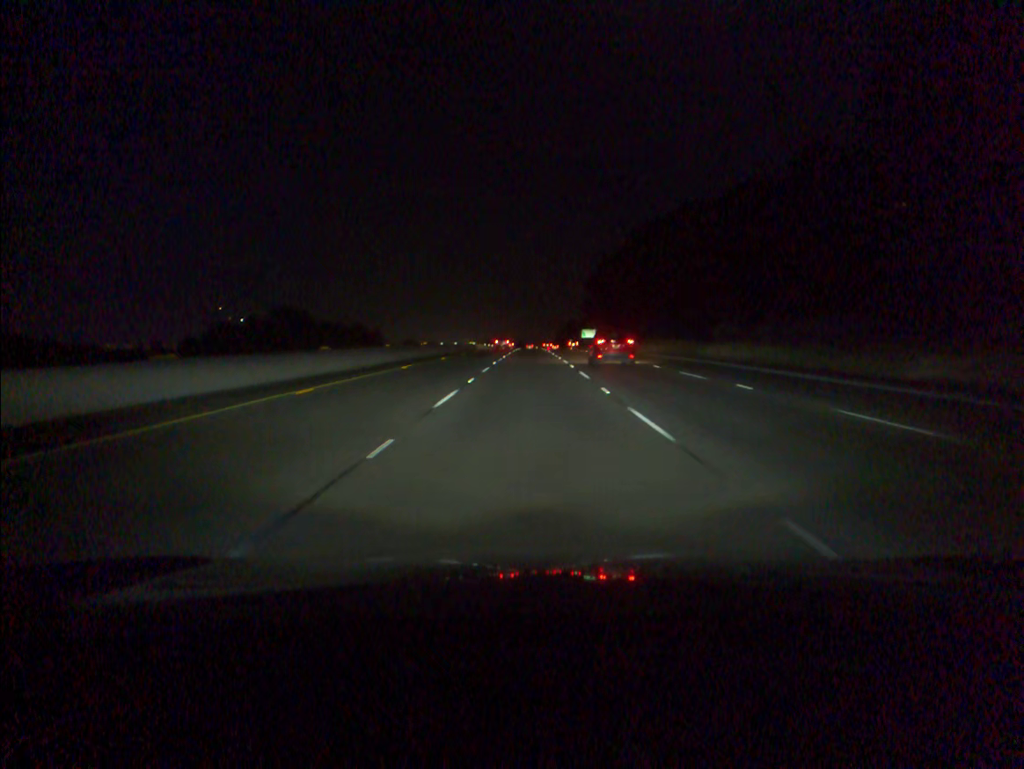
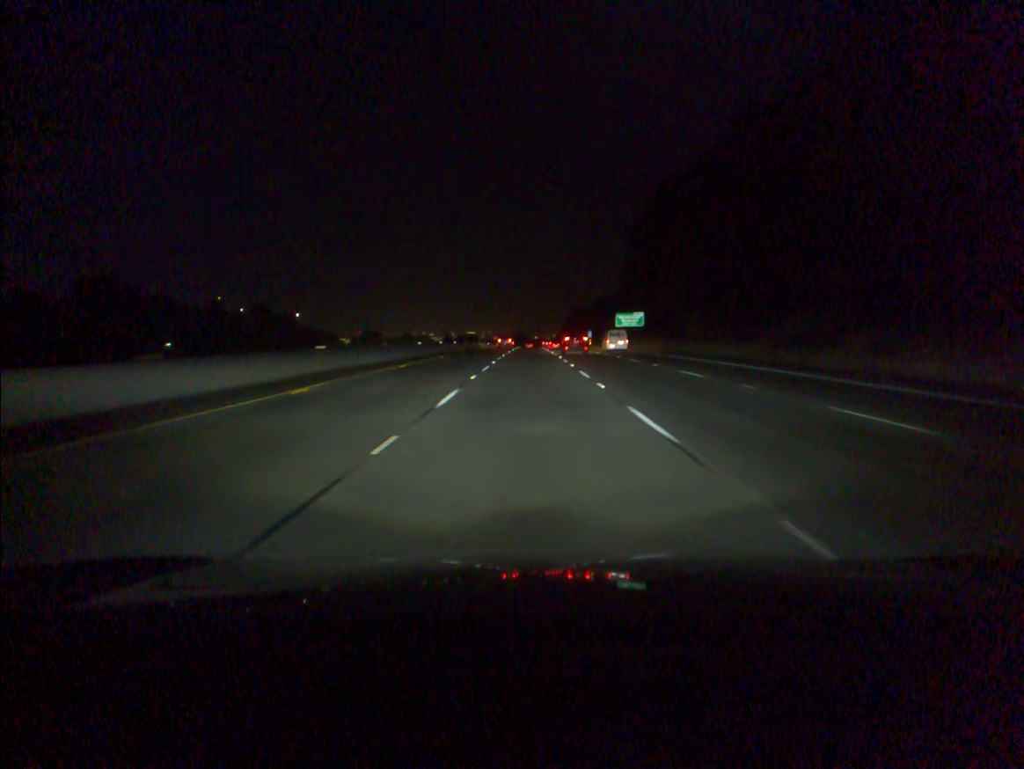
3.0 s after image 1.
(+0.1, +88.1) m; 0°
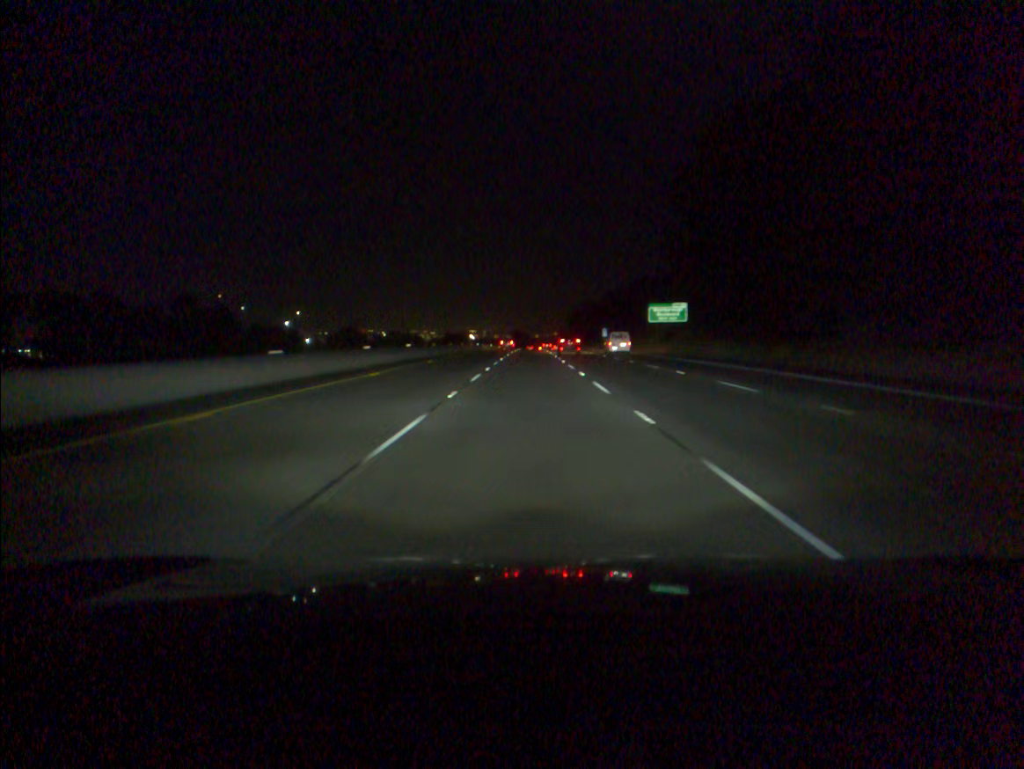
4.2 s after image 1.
(0.0, +35.2) m; 0°
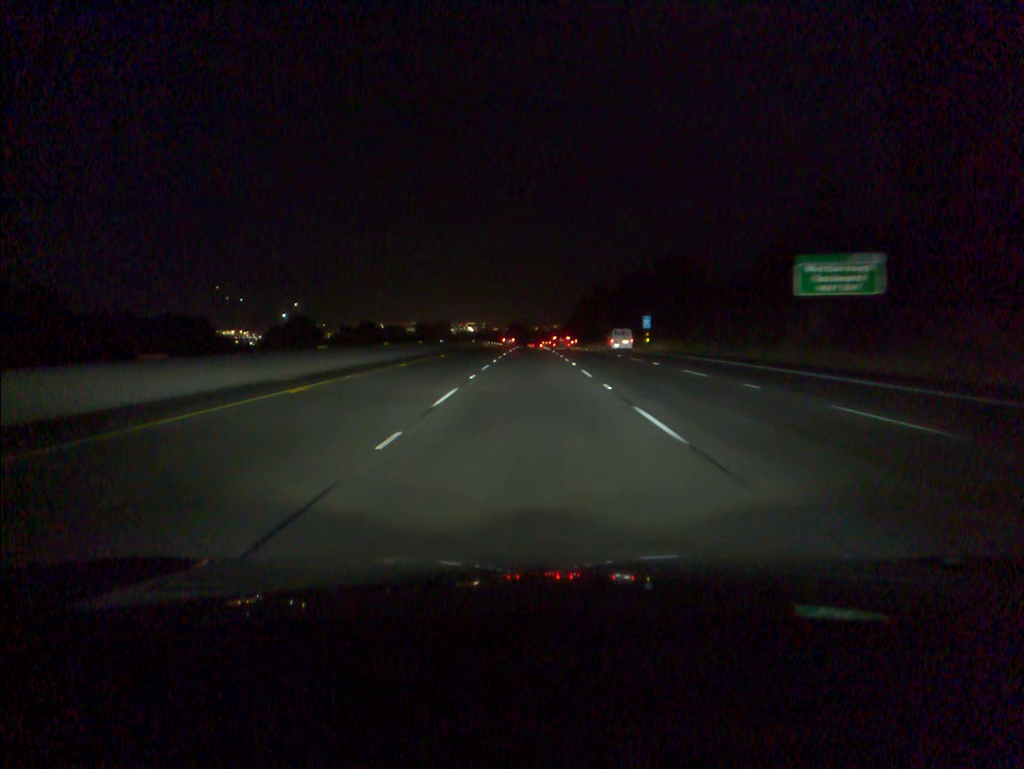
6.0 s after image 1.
(0.0, +52.7) m; 0°
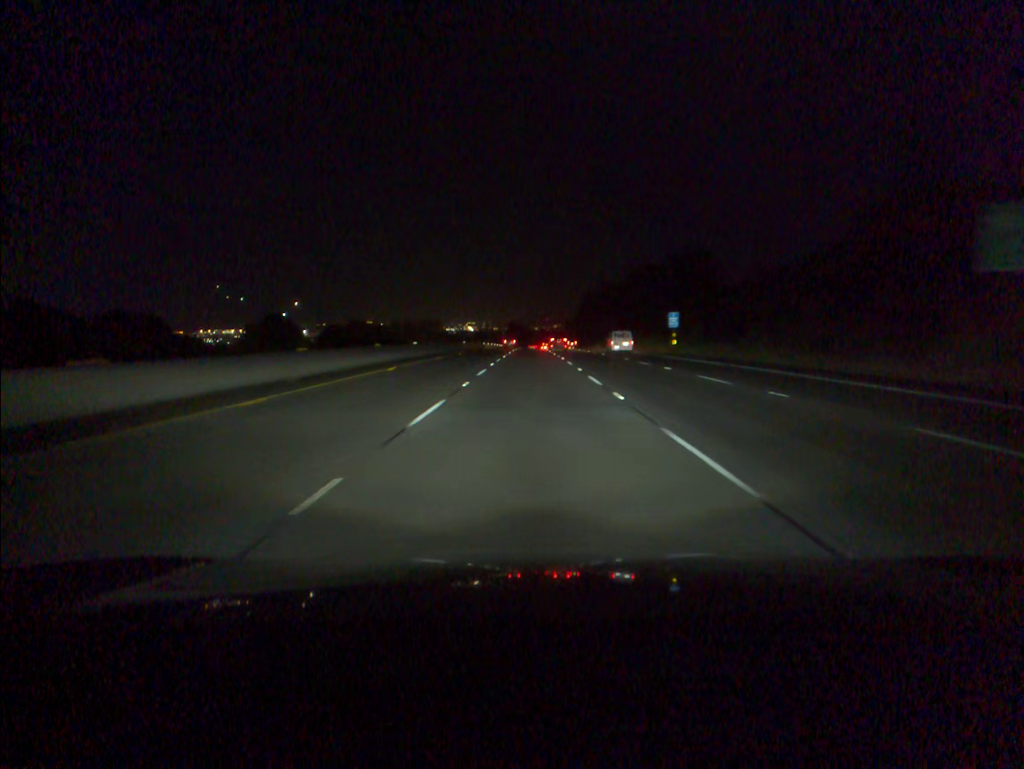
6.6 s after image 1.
(0.0, +17.6) m; 0°
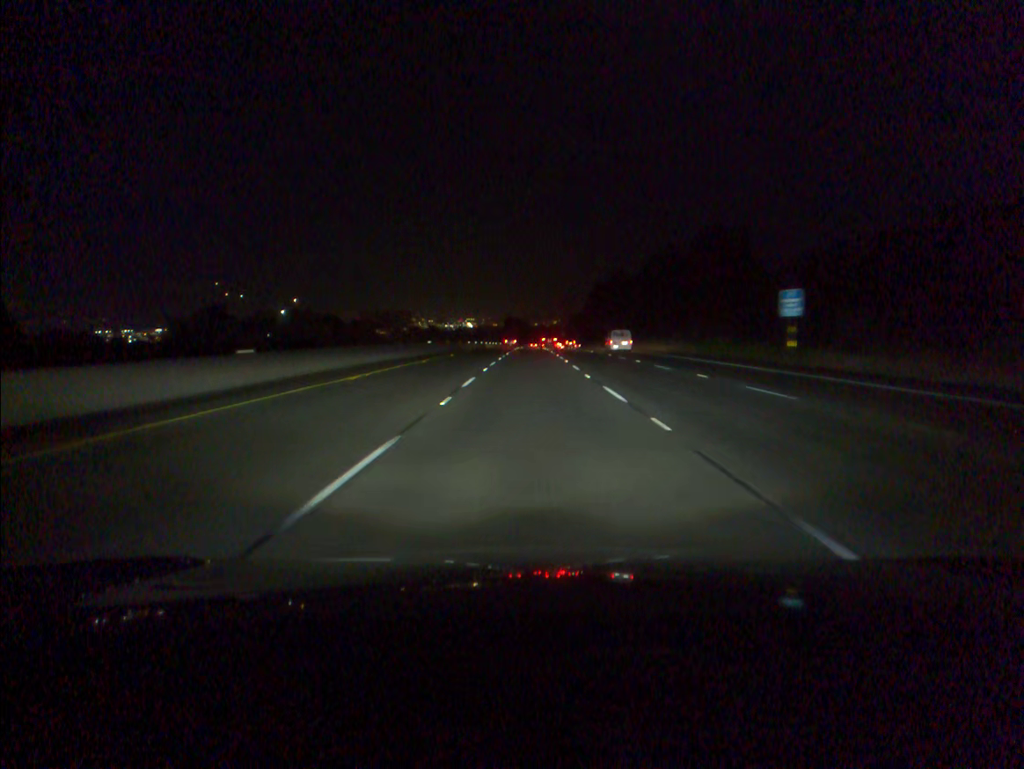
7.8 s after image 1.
(0.0, +35.1) m; 0°
